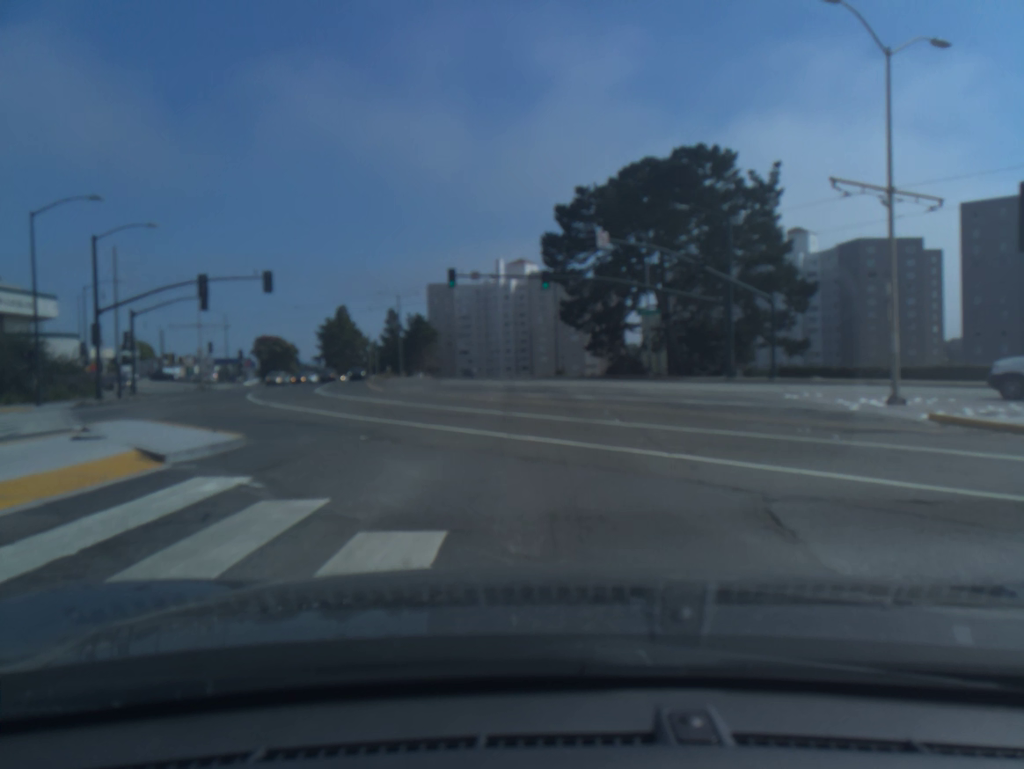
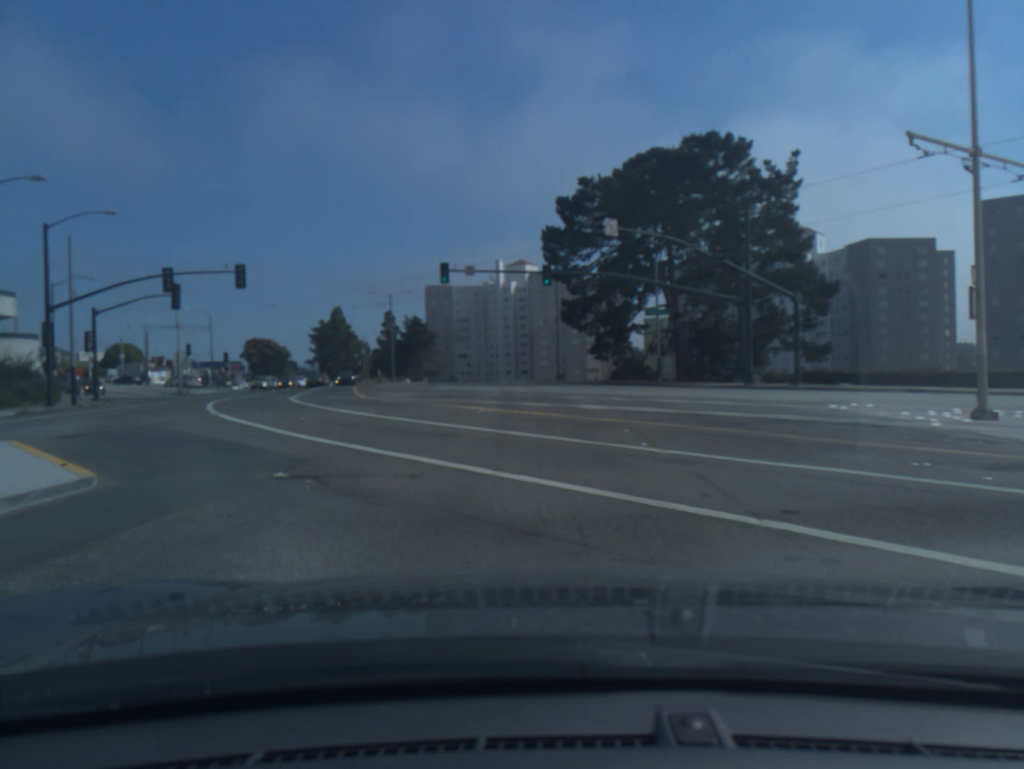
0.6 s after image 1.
(0.0, +4.1) m; 0°
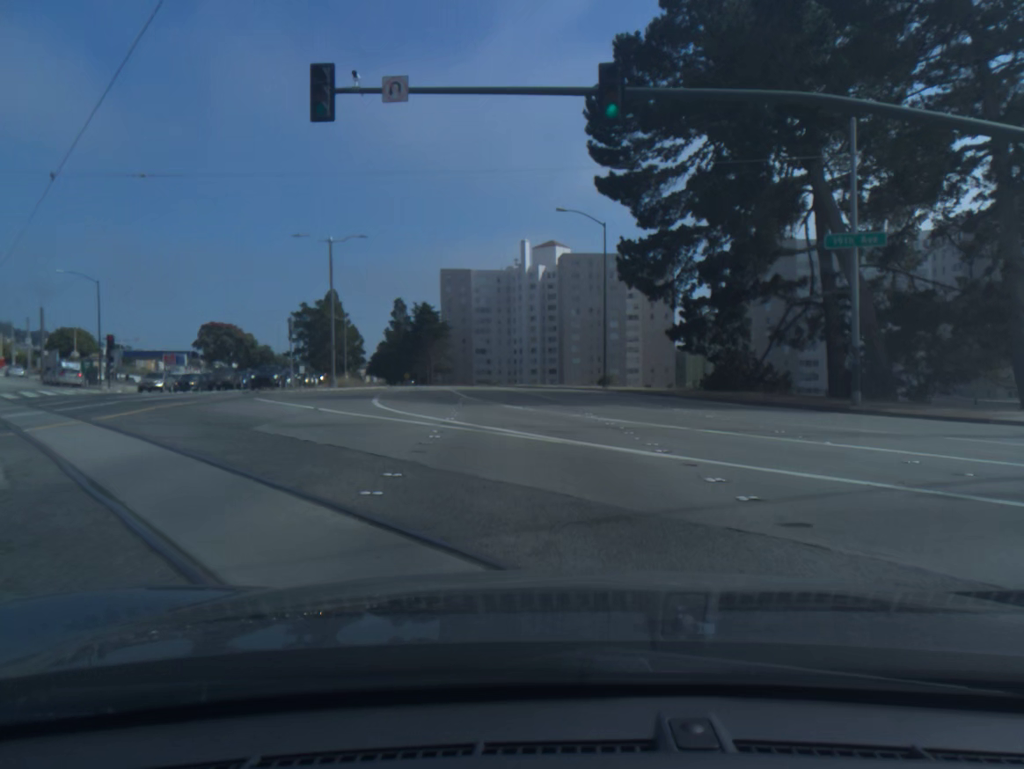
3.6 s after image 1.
(-0.5, +31.3) m; -2°
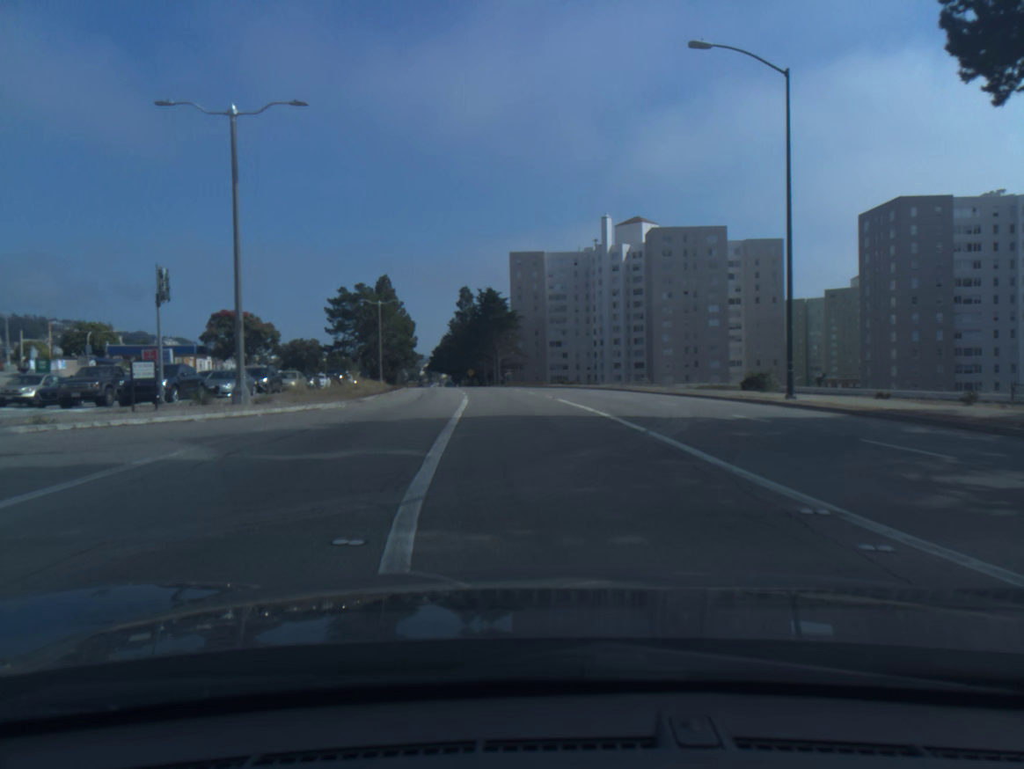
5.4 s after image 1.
(-1.2, +25.5) m; -6°
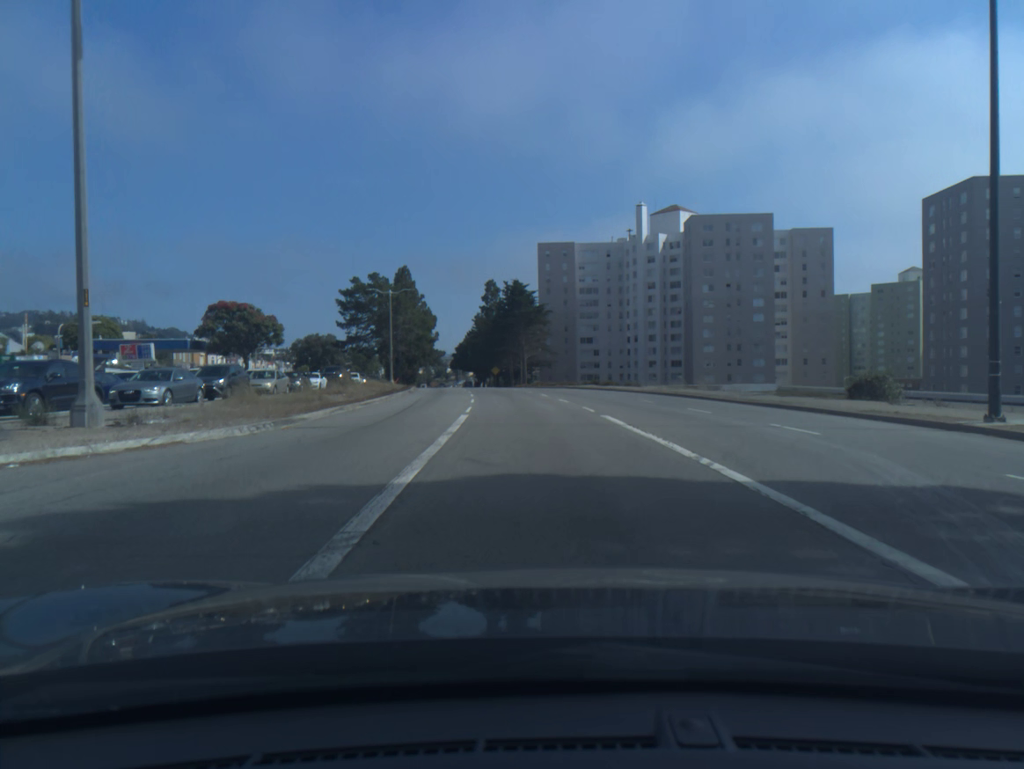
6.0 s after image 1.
(-0.2, +9.8) m; -2°
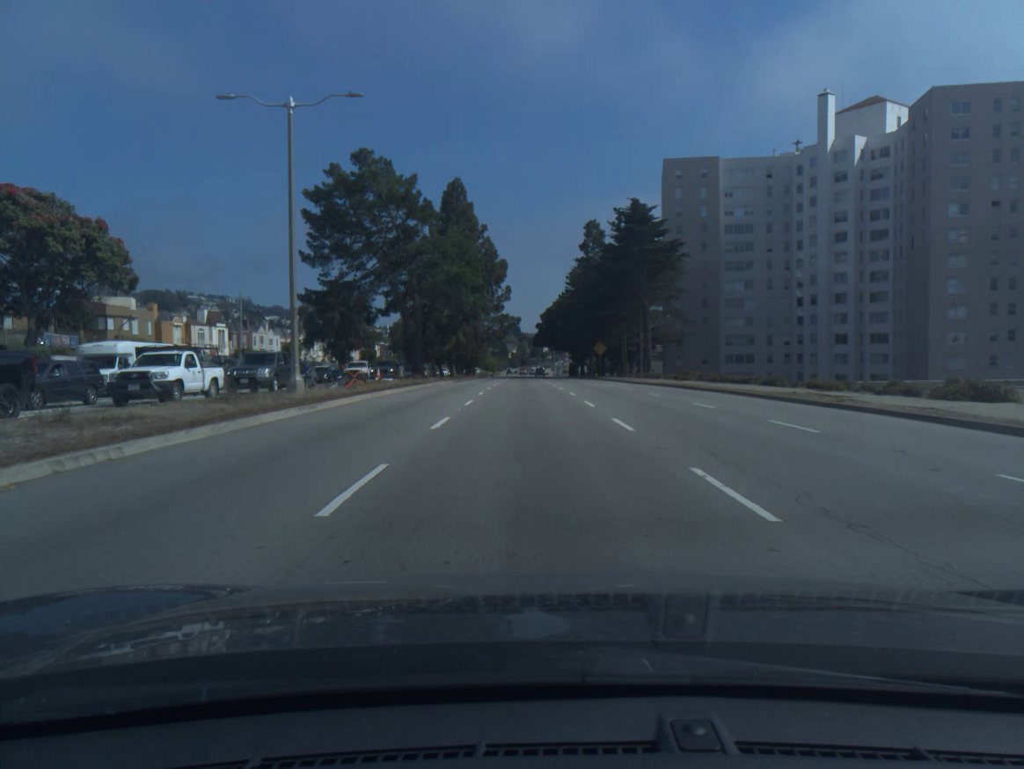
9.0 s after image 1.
(-3.2, +51.5) m; -7°
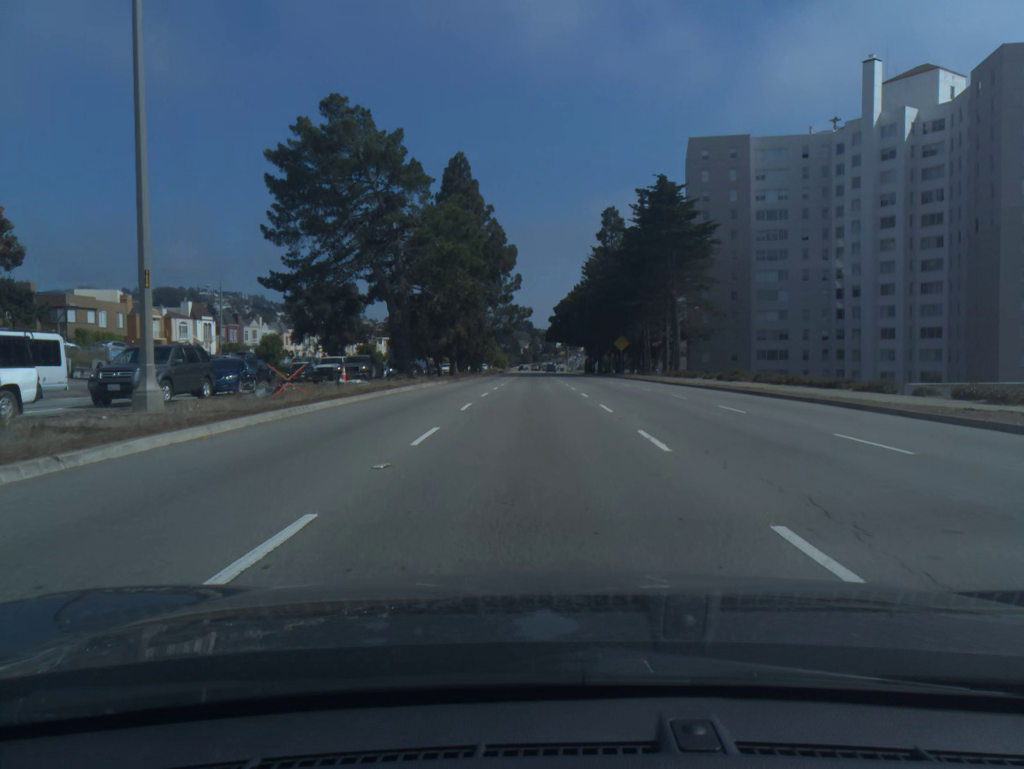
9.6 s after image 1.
(-0.1, +10.2) m; -1°
